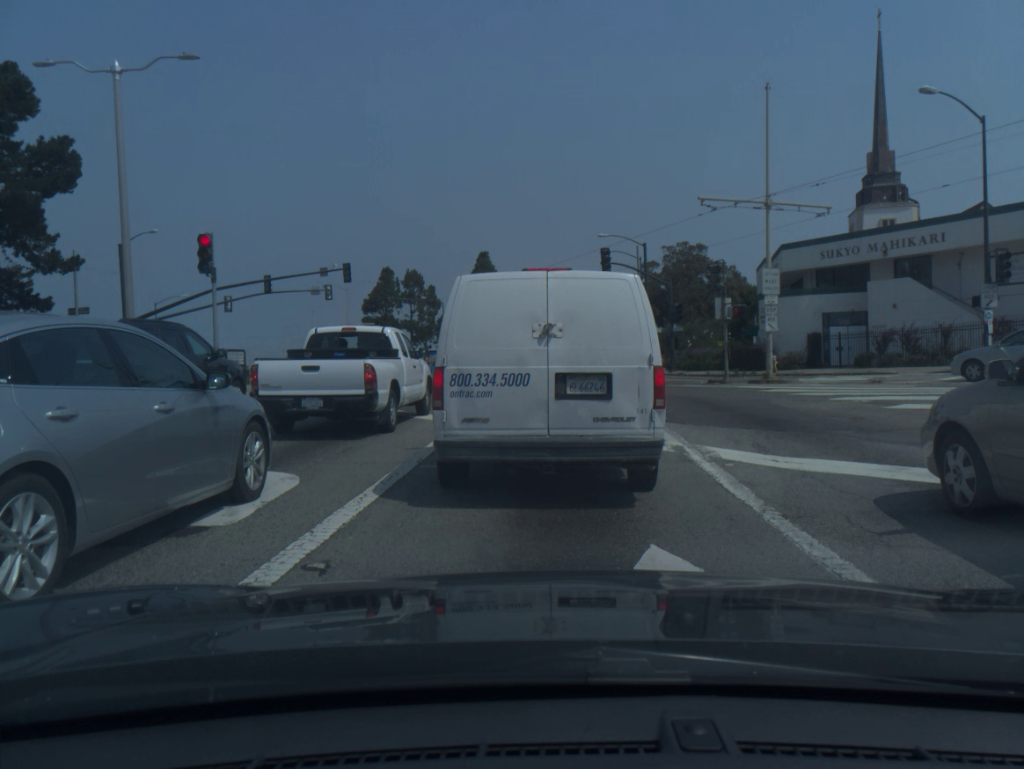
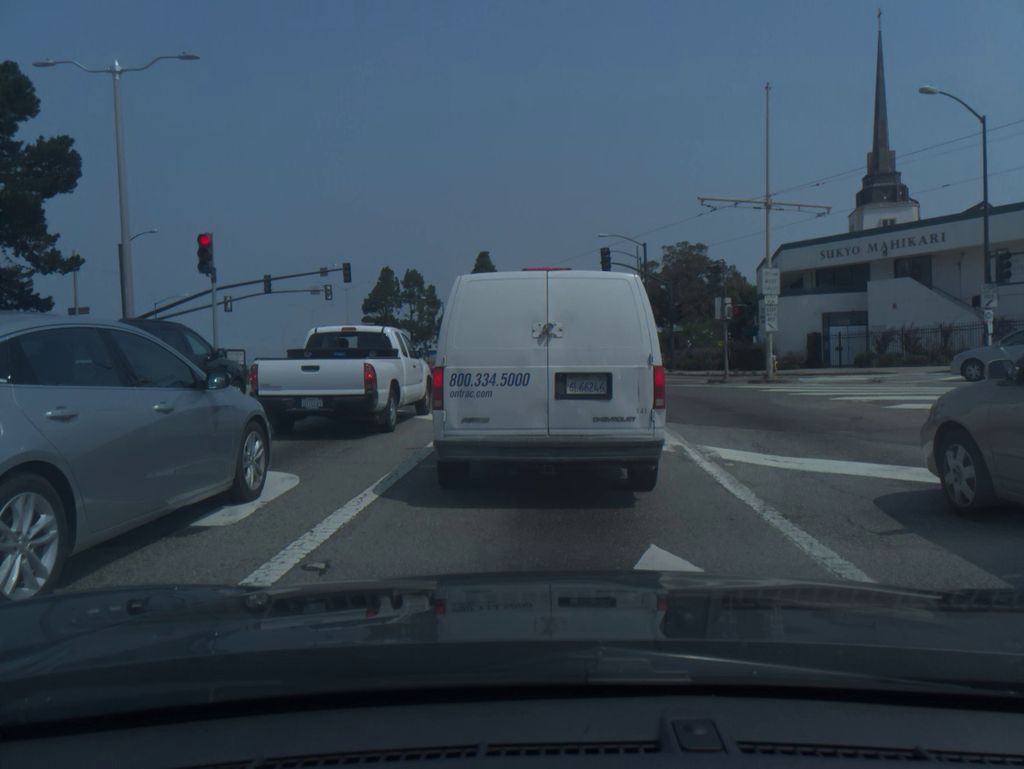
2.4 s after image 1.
(0.0, 0.0) m; 0°
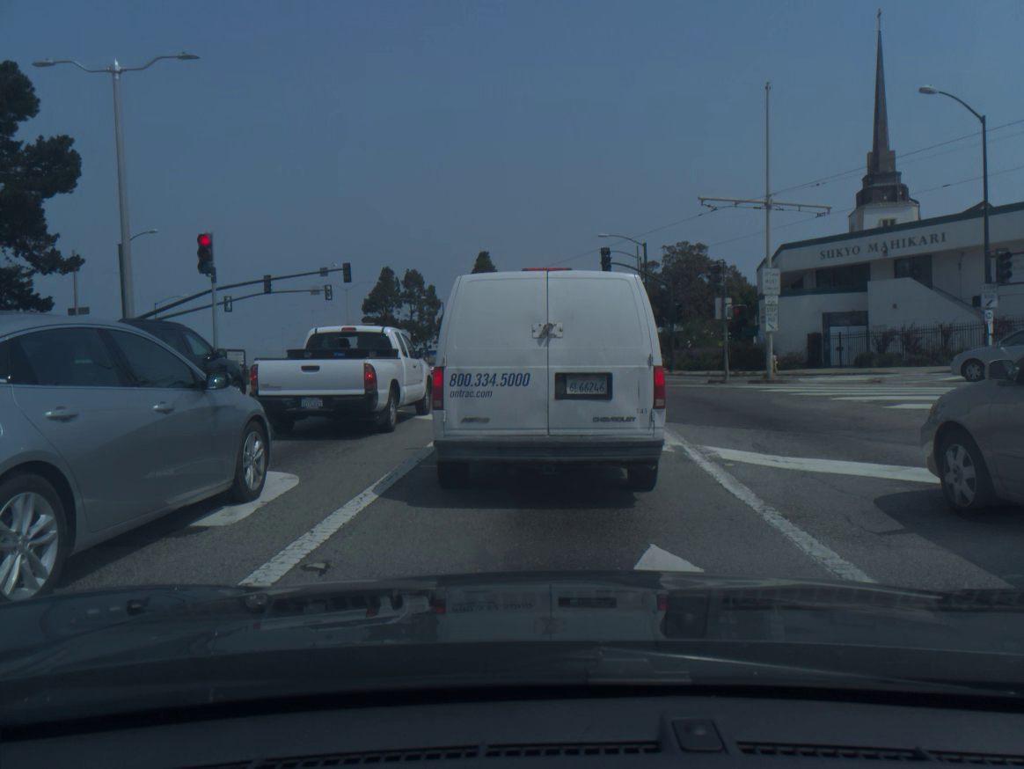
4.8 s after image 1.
(0.0, 0.0) m; 0°
